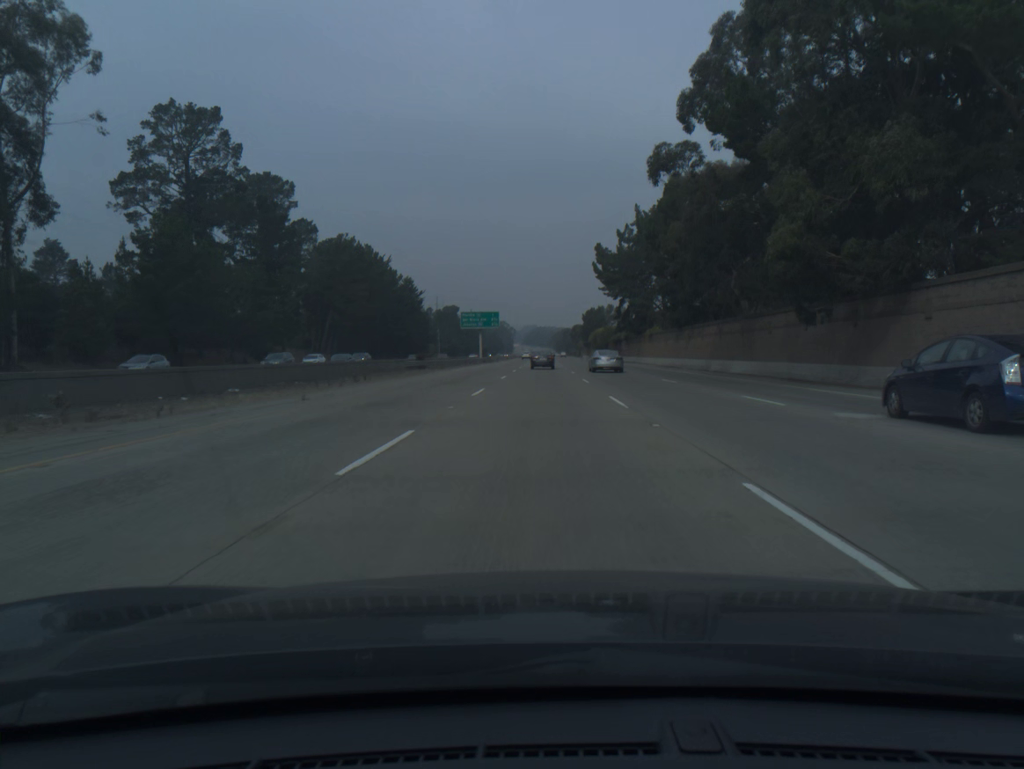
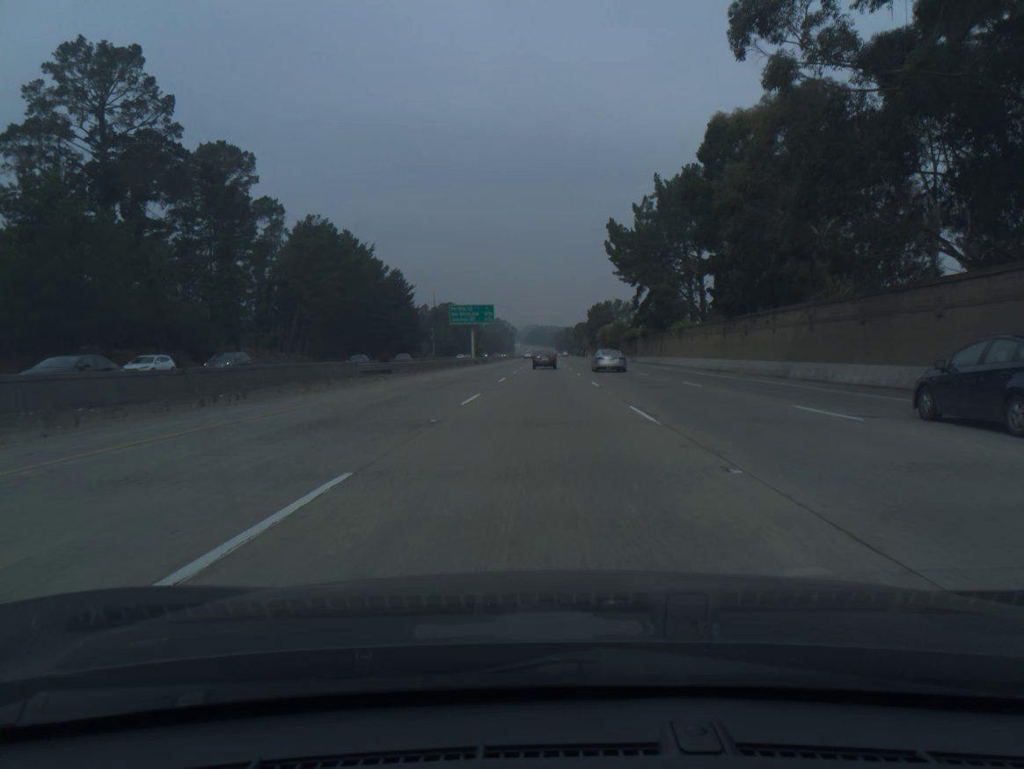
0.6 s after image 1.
(0.0, +18.7) m; 0°
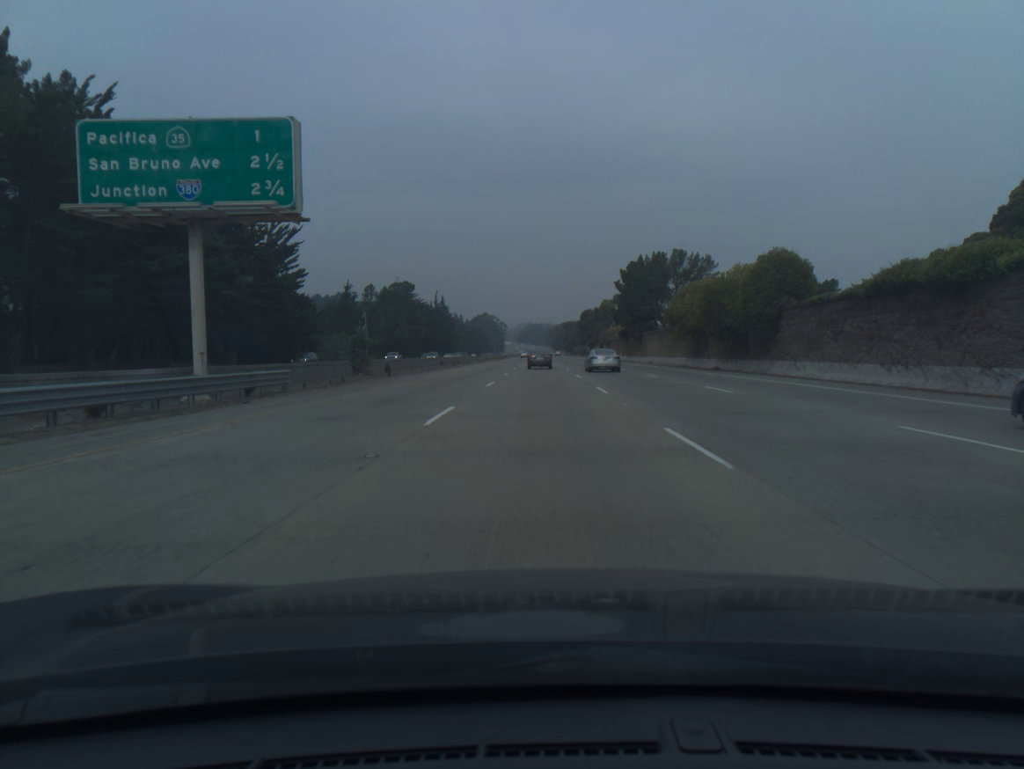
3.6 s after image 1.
(+0.3, +93.0) m; 0°
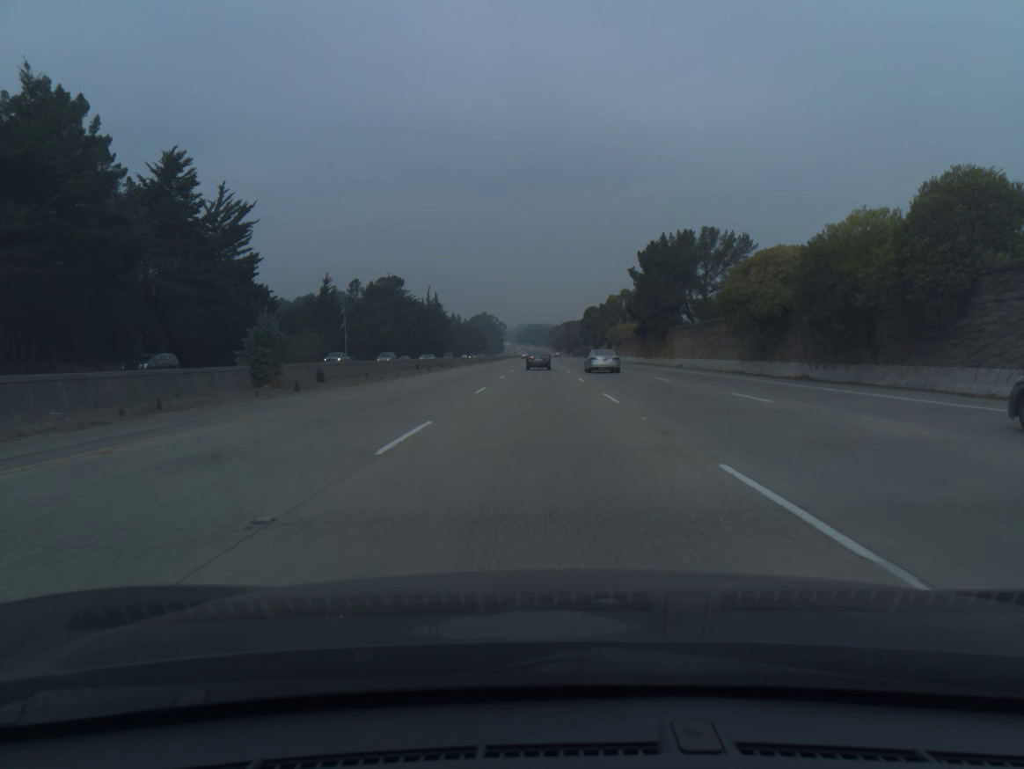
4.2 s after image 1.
(0.0, +18.5) m; 0°
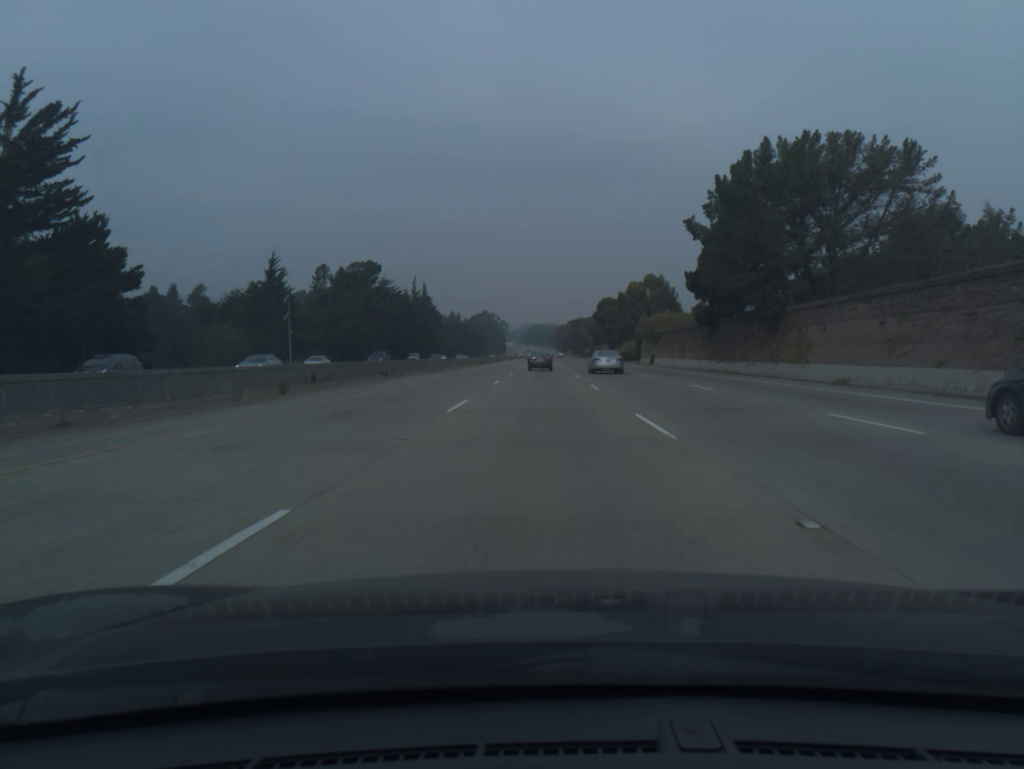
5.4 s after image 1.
(-0.1, +36.8) m; 0°
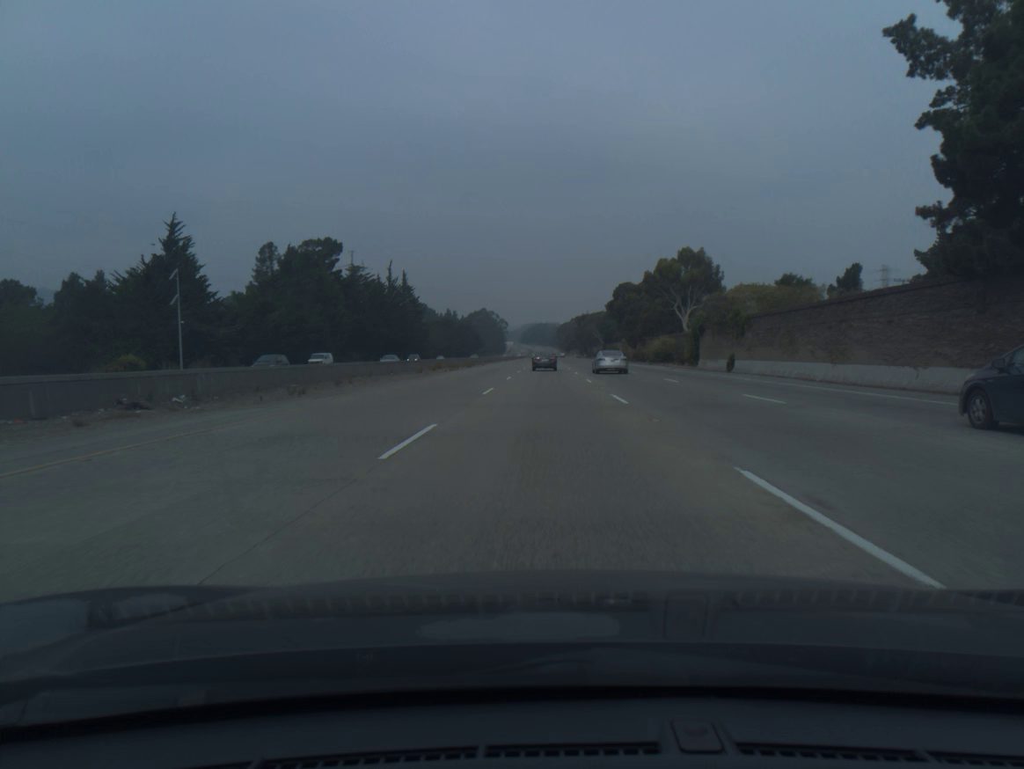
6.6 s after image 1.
(-0.1, +36.7) m; 0°
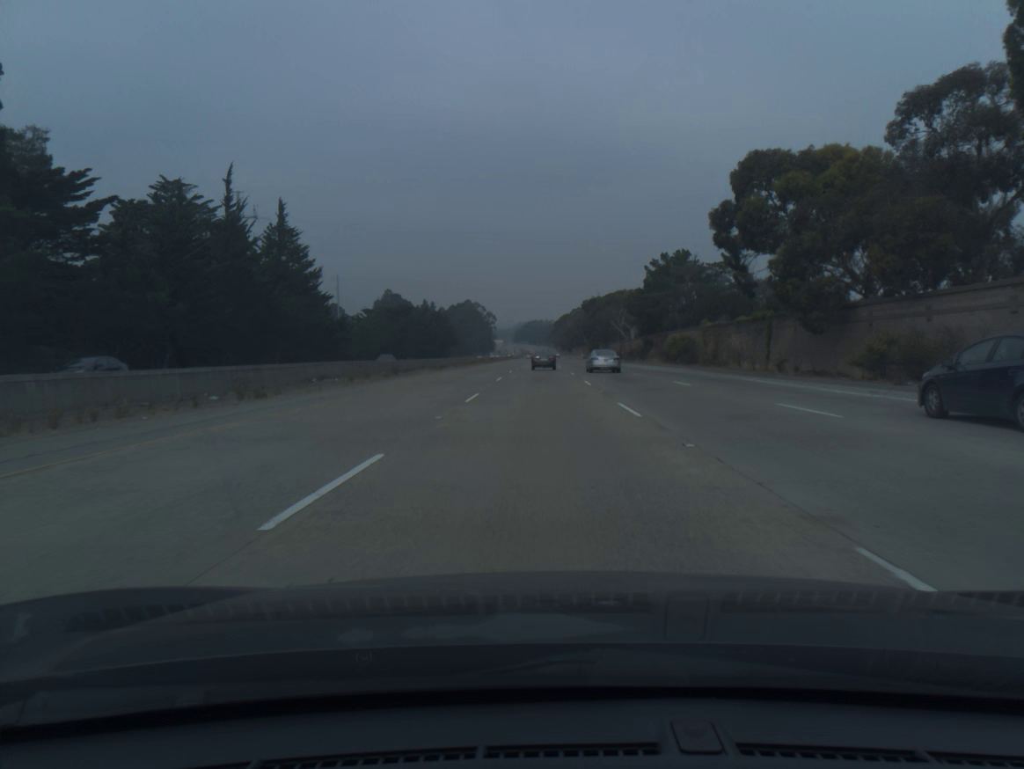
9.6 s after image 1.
(+0.4, +91.4) m; 0°
